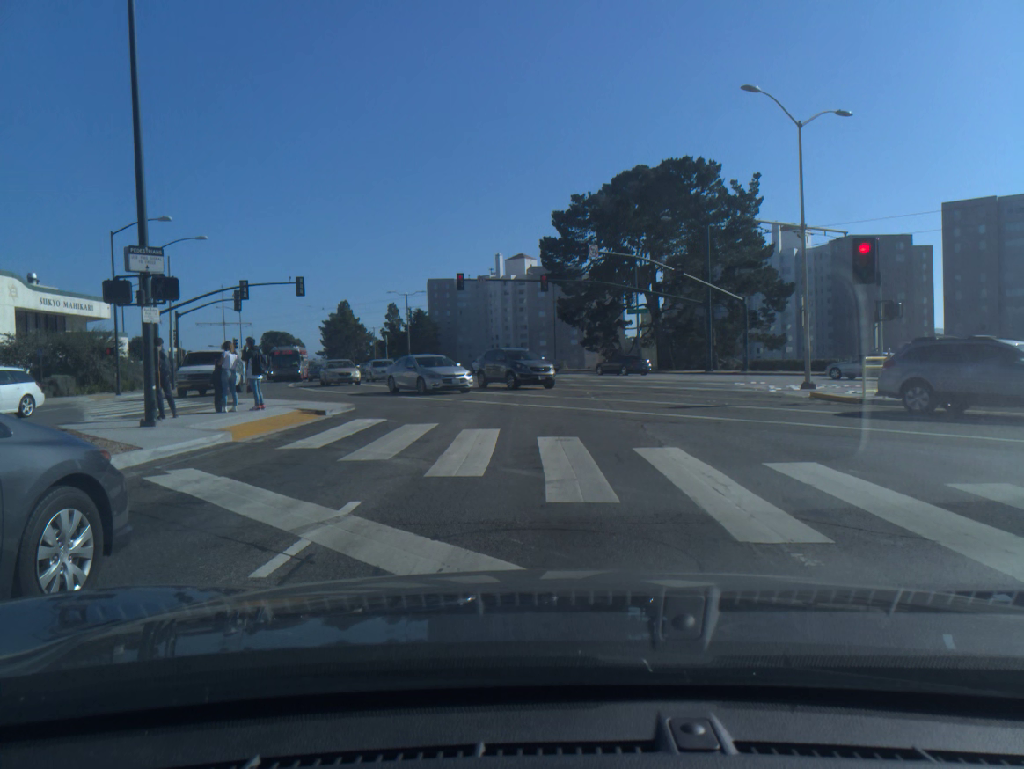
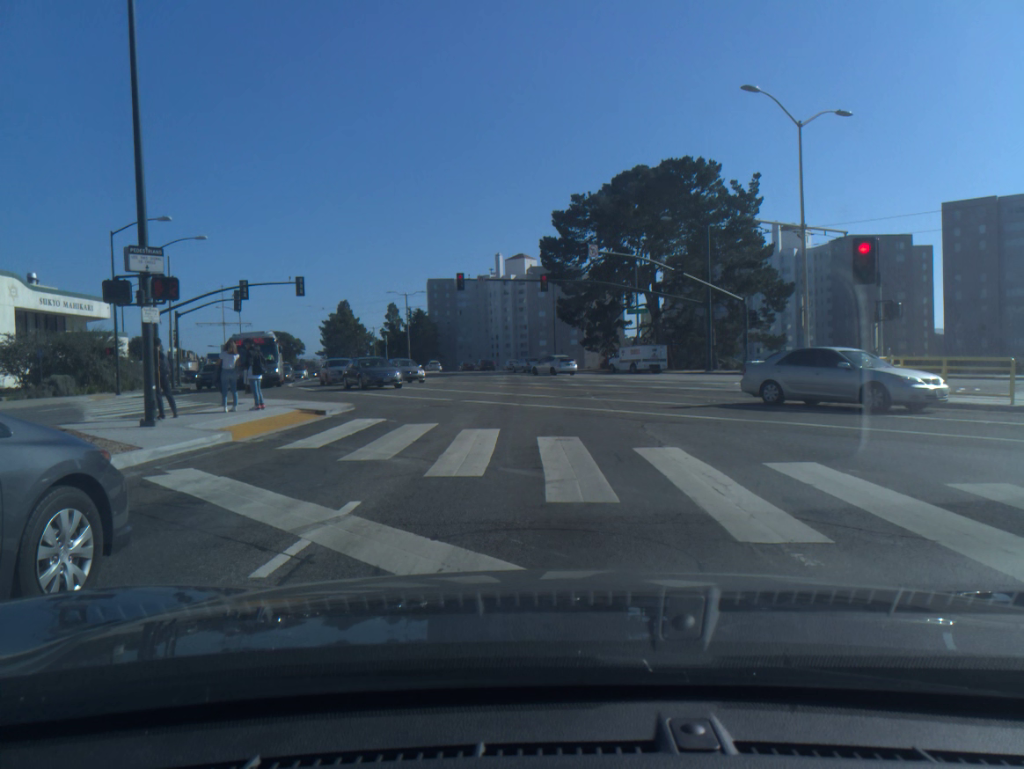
(0.0, -0.1) m; 0°
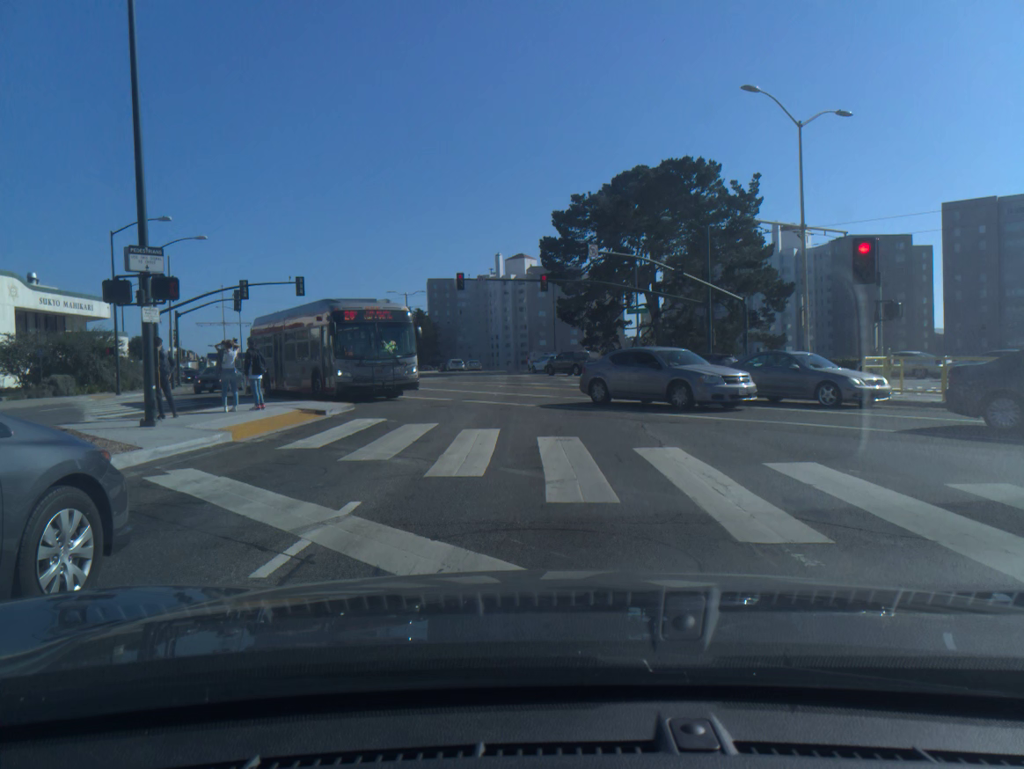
(0.0, 0.0) m; 0°
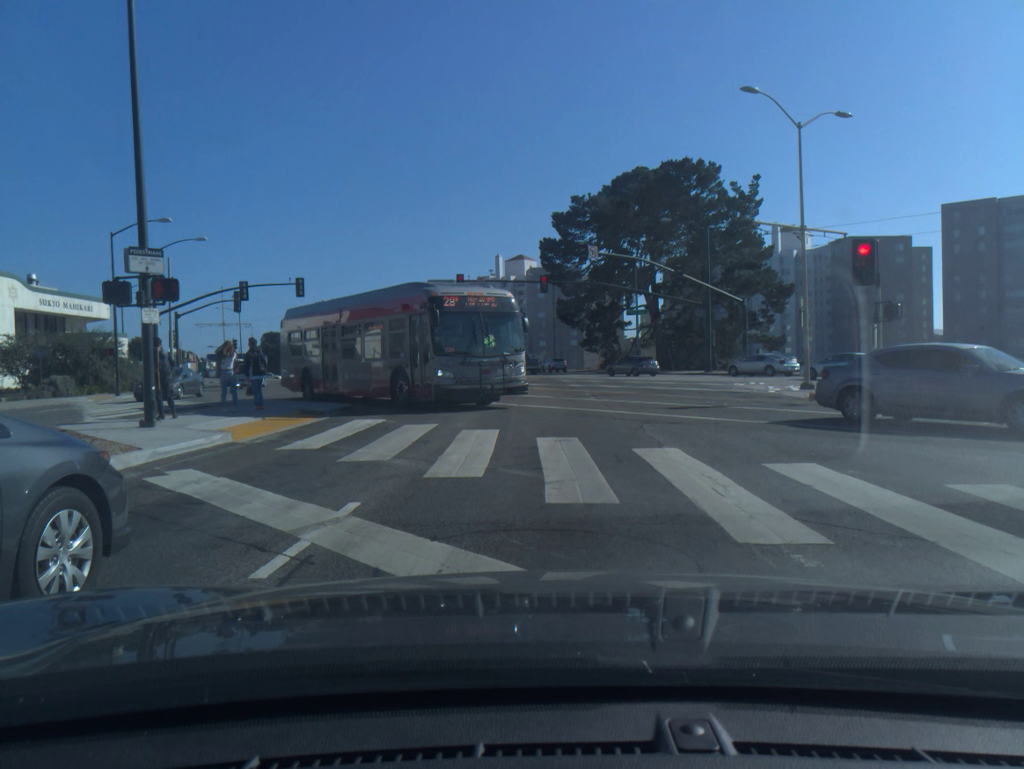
(0.0, 0.0) m; 0°
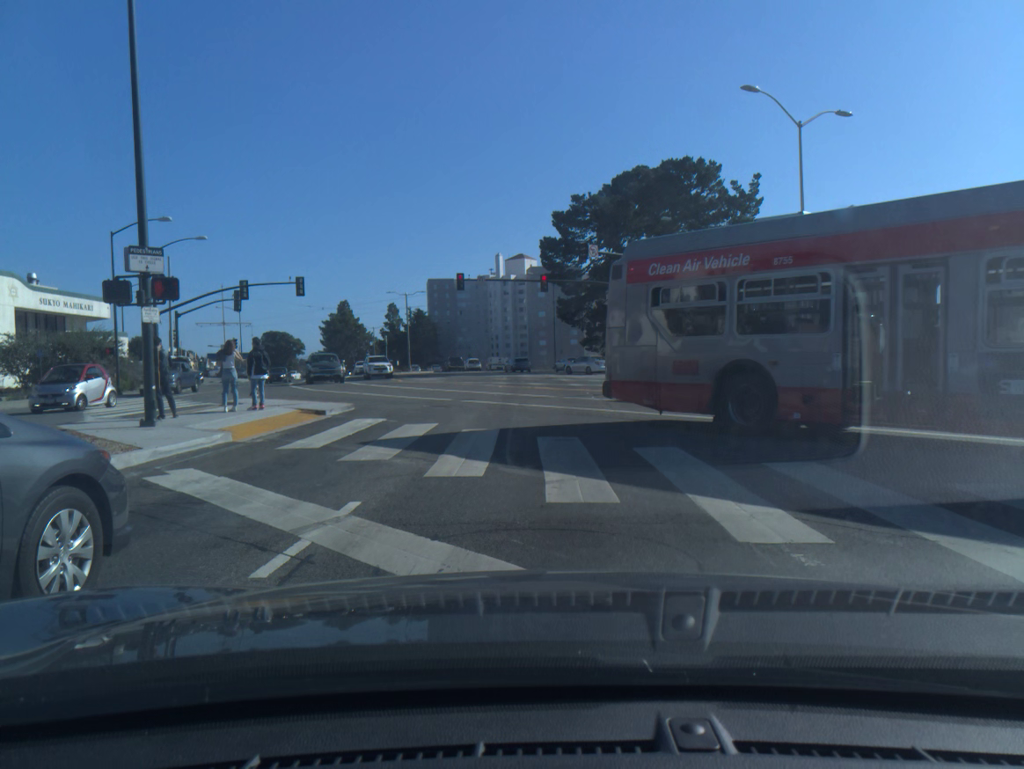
(0.0, 0.0) m; 0°
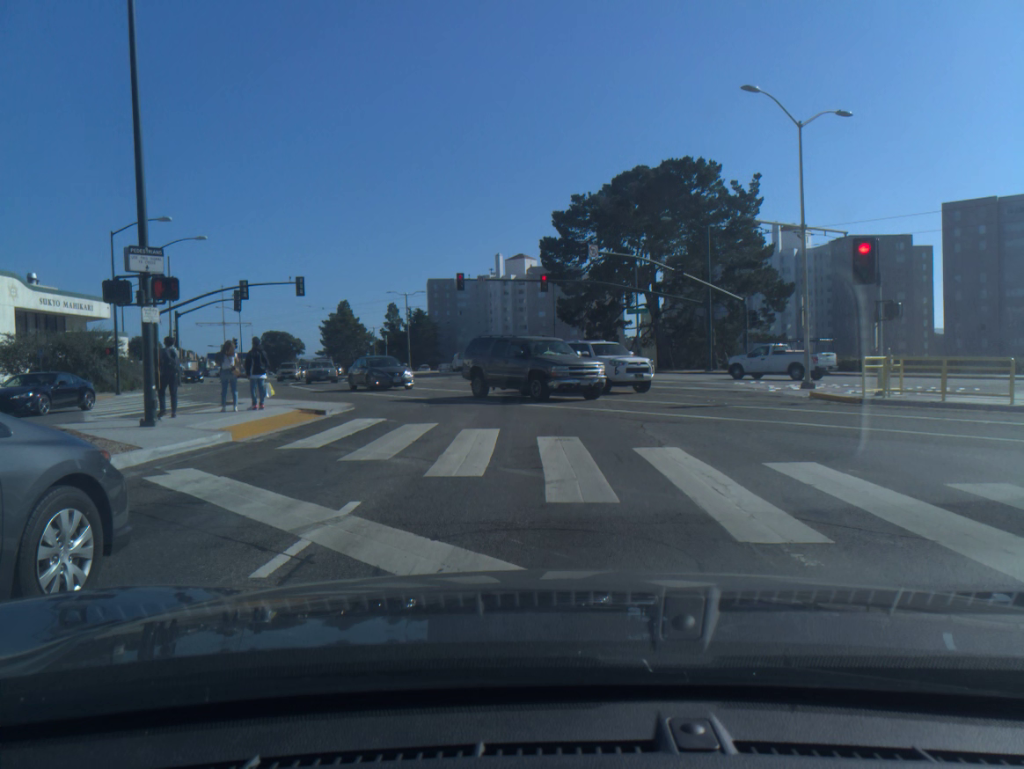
(0.0, 0.0) m; 0°
